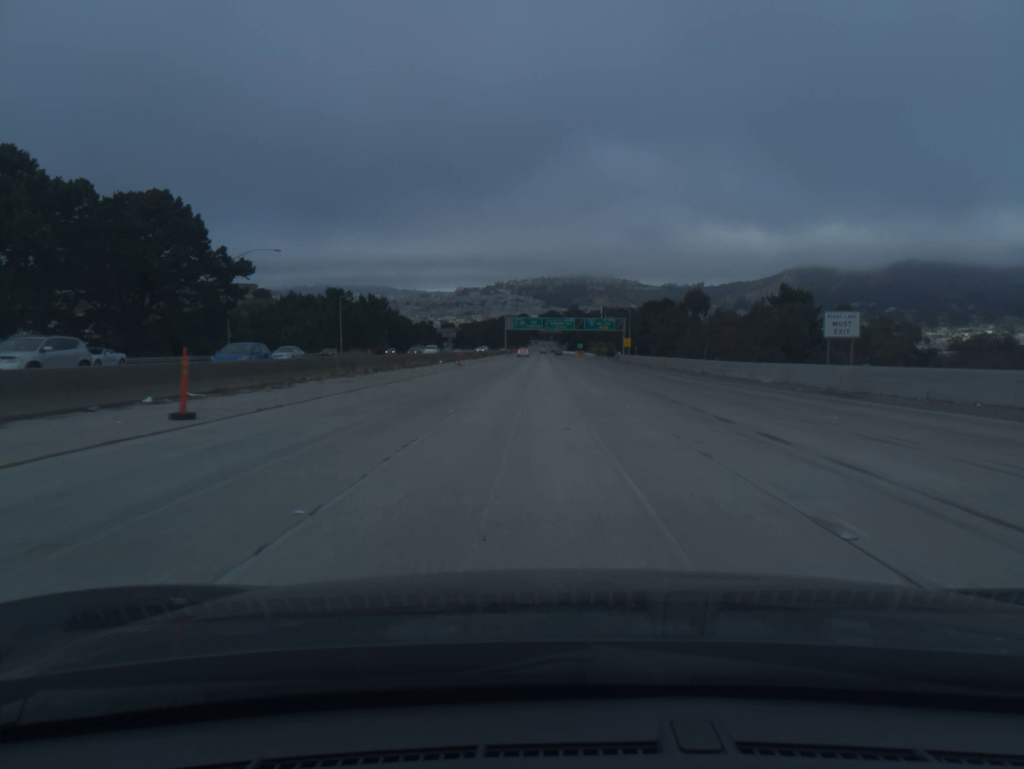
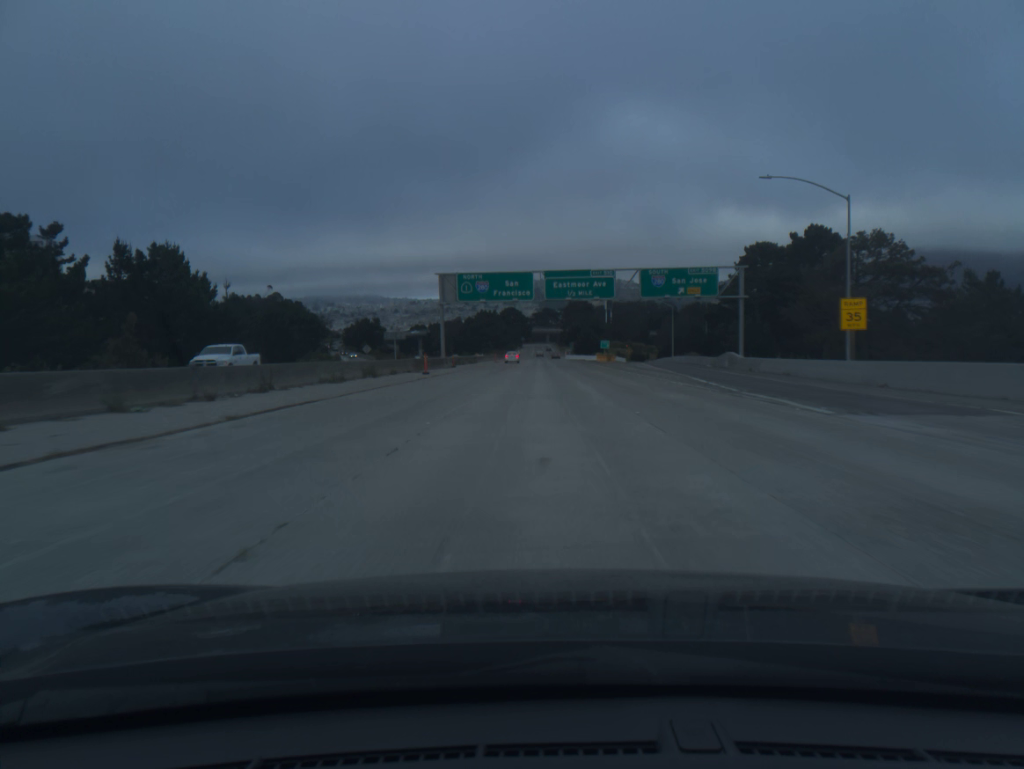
(+0.2, +105.8) m; 0°
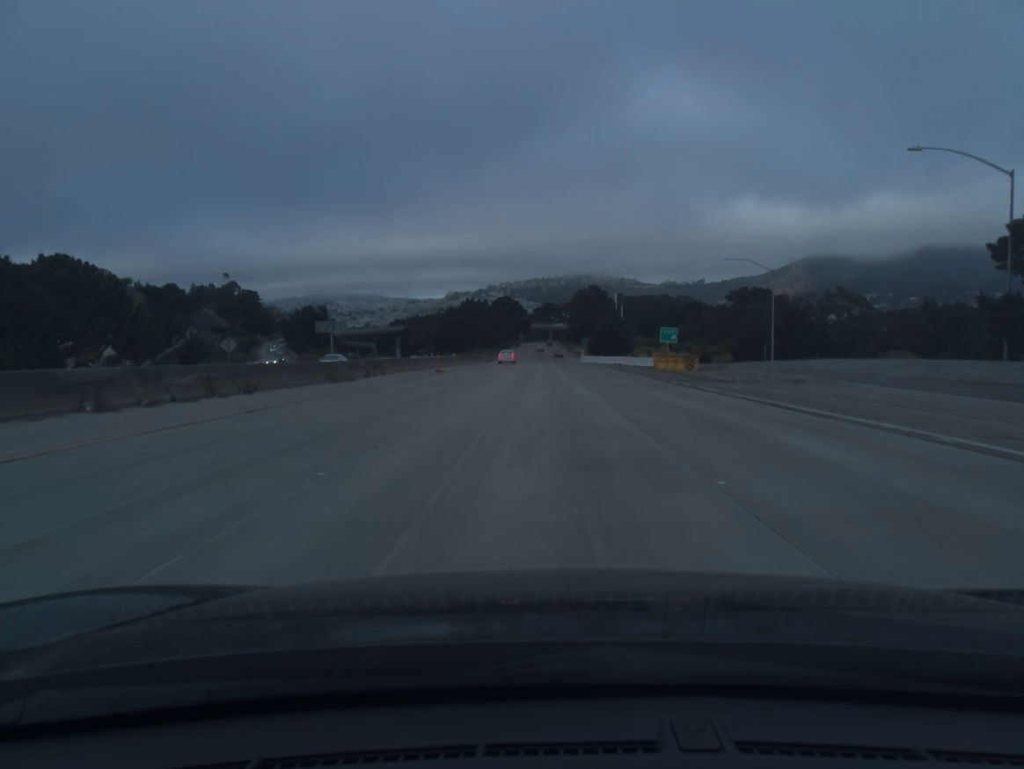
(0.0, +63.3) m; 0°
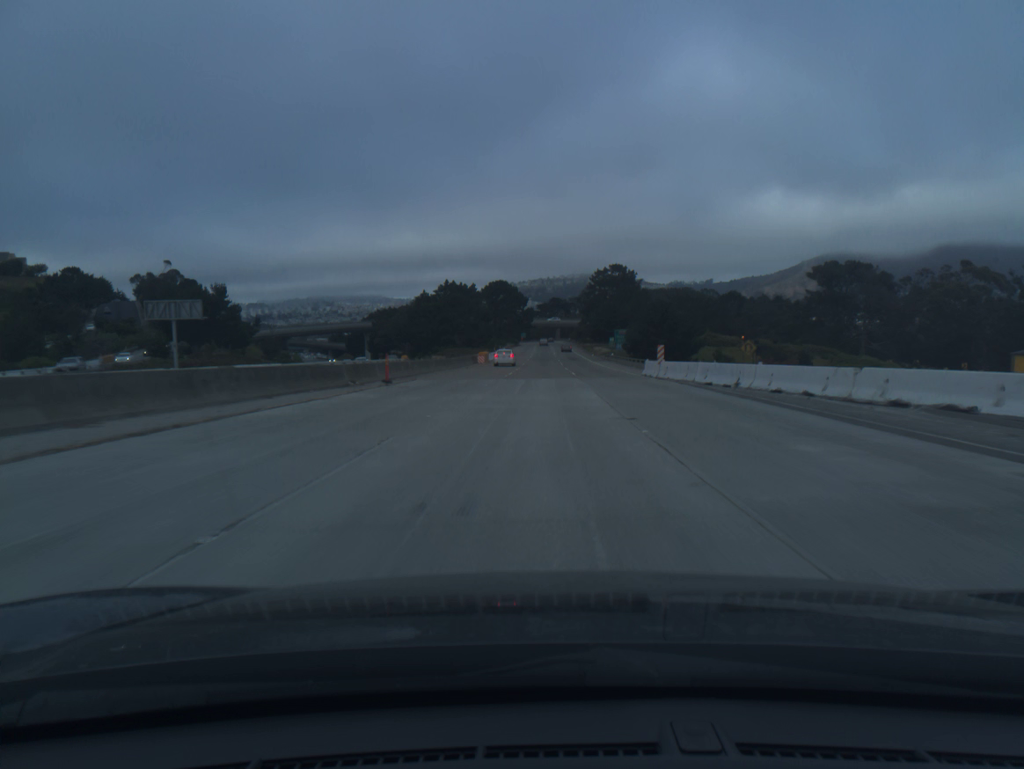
(-0.2, +63.0) m; 0°
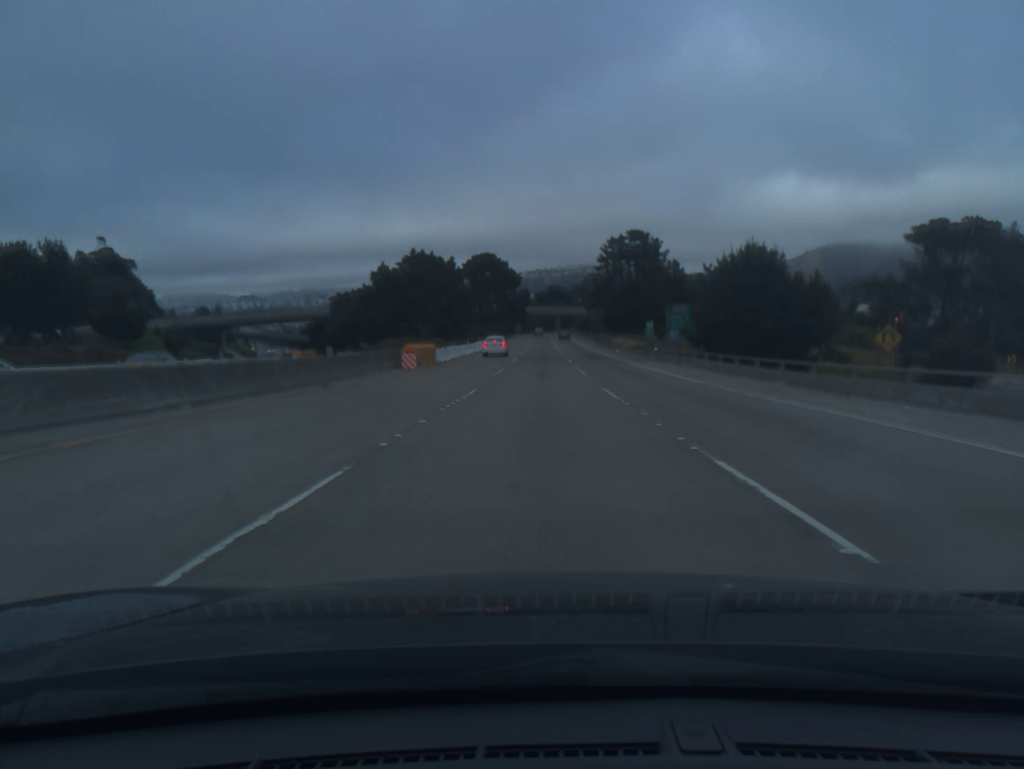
(+0.1, +41.3) m; 0°
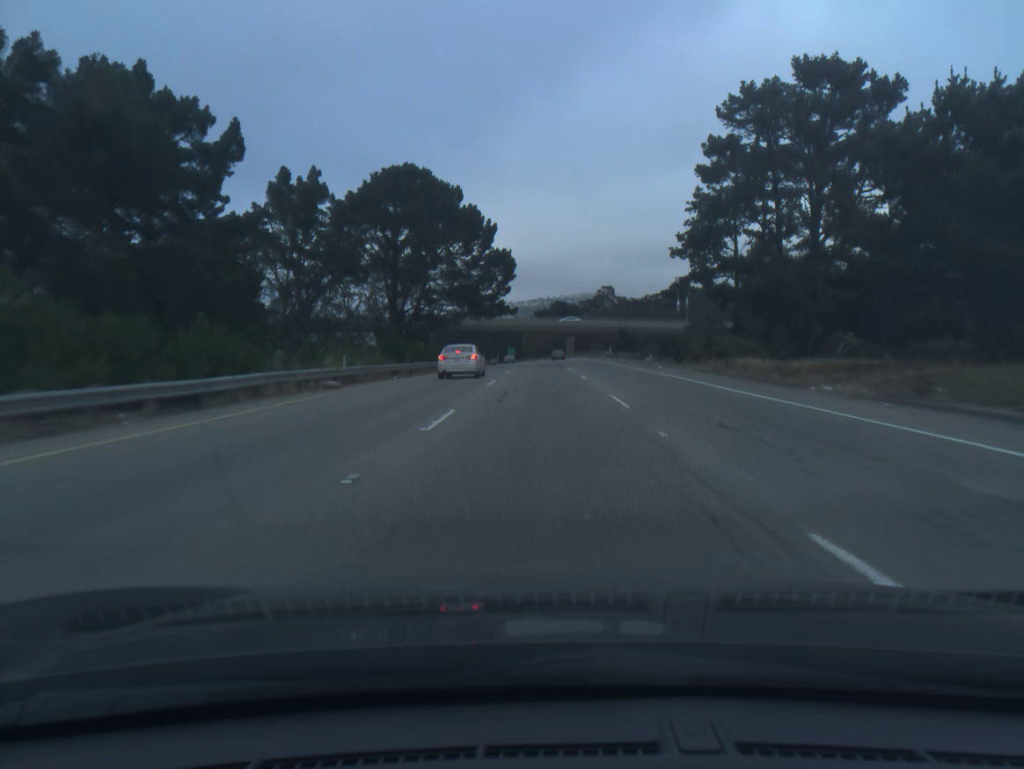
(-0.1, +98.6) m; 0°
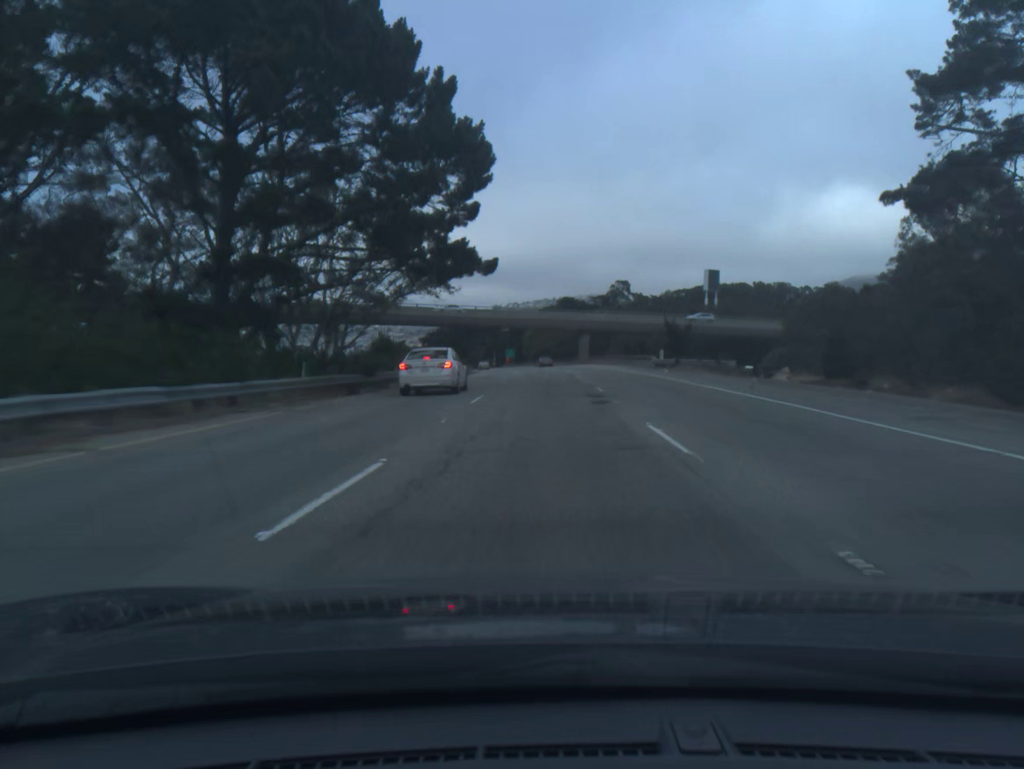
(0.0, +36.5) m; 0°
